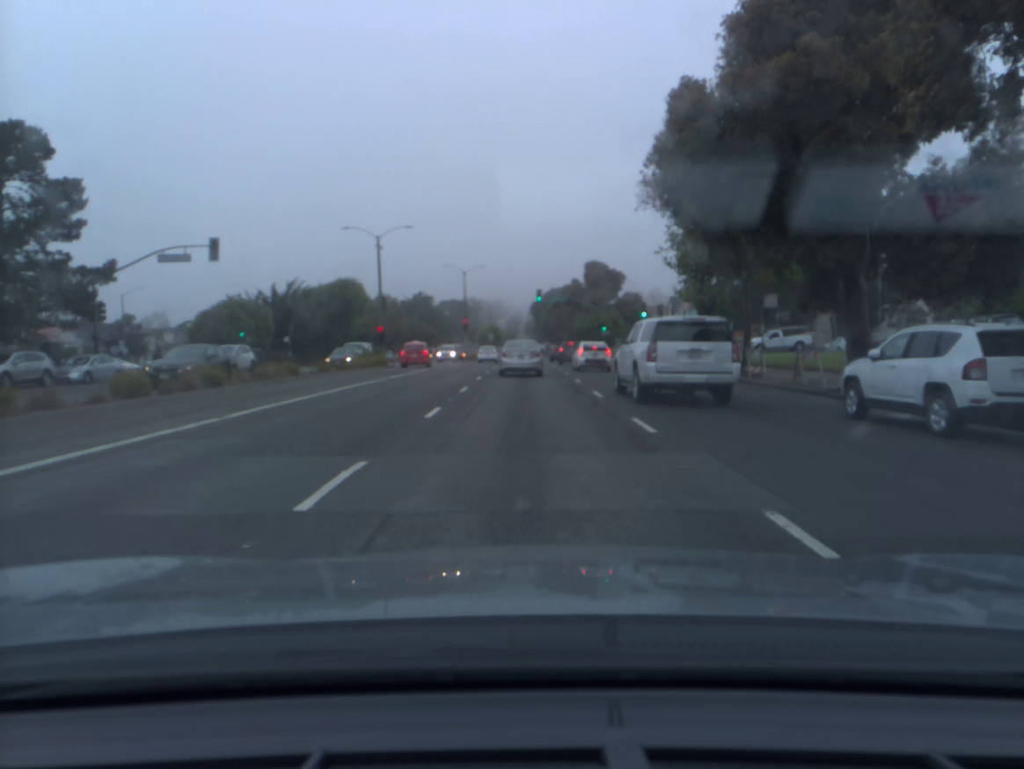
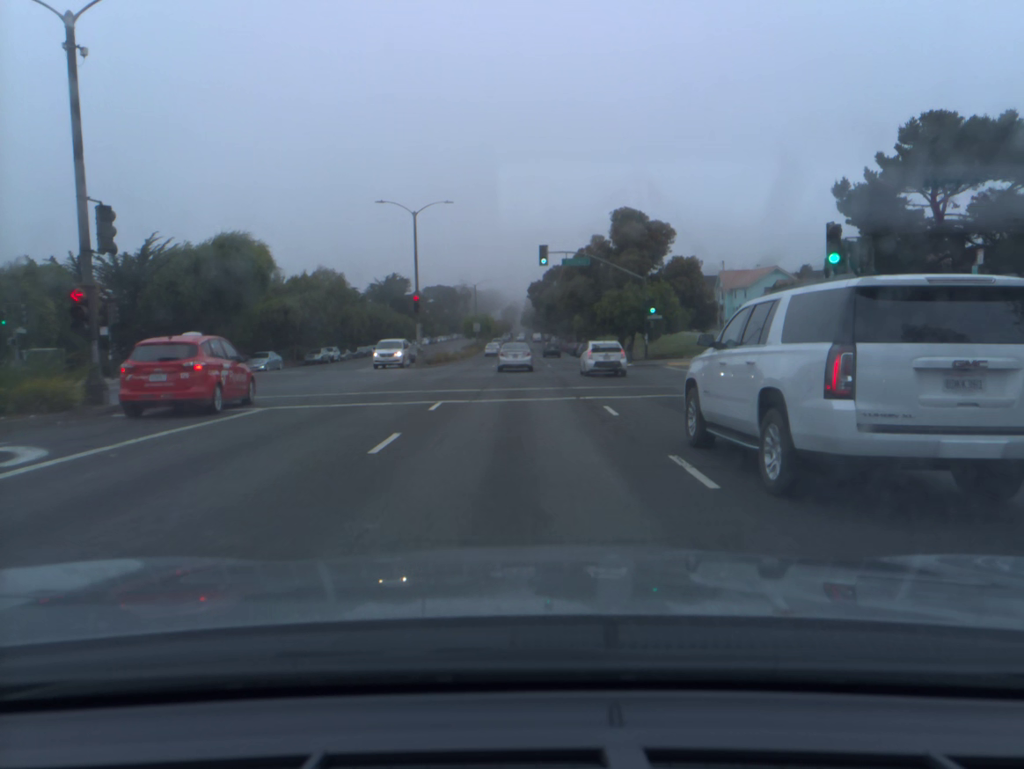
(+0.1, +33.2) m; 0°
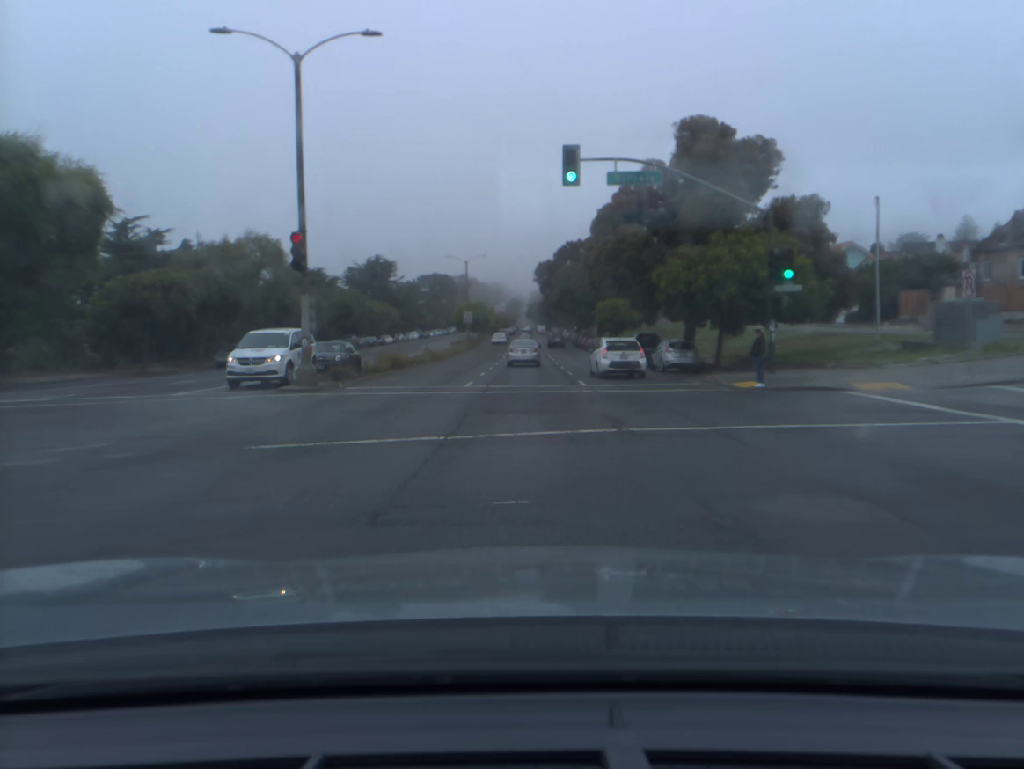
(-0.1, +25.1) m; 0°
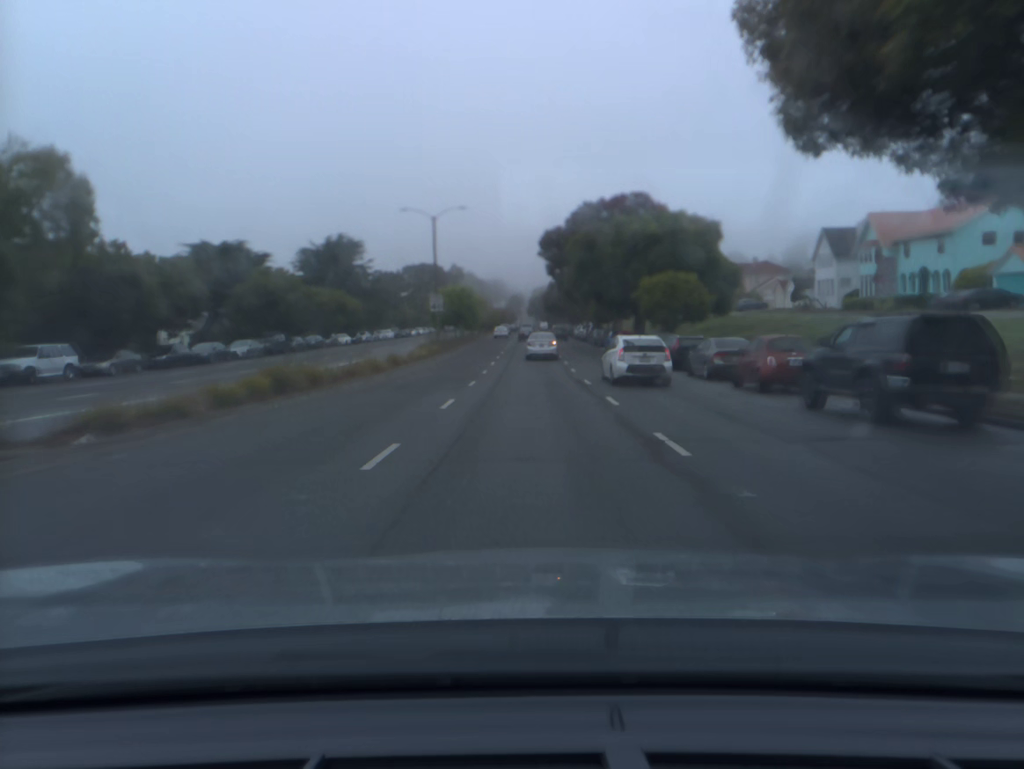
(0.0, +30.0) m; 0°
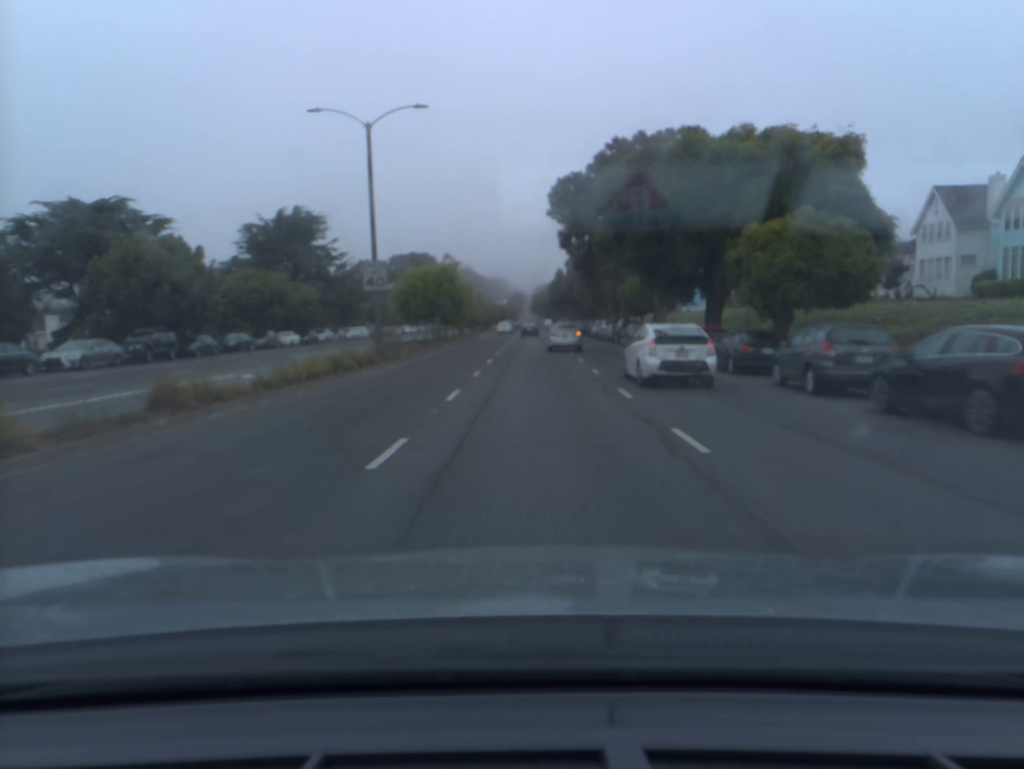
(0.0, +22.5) m; 0°
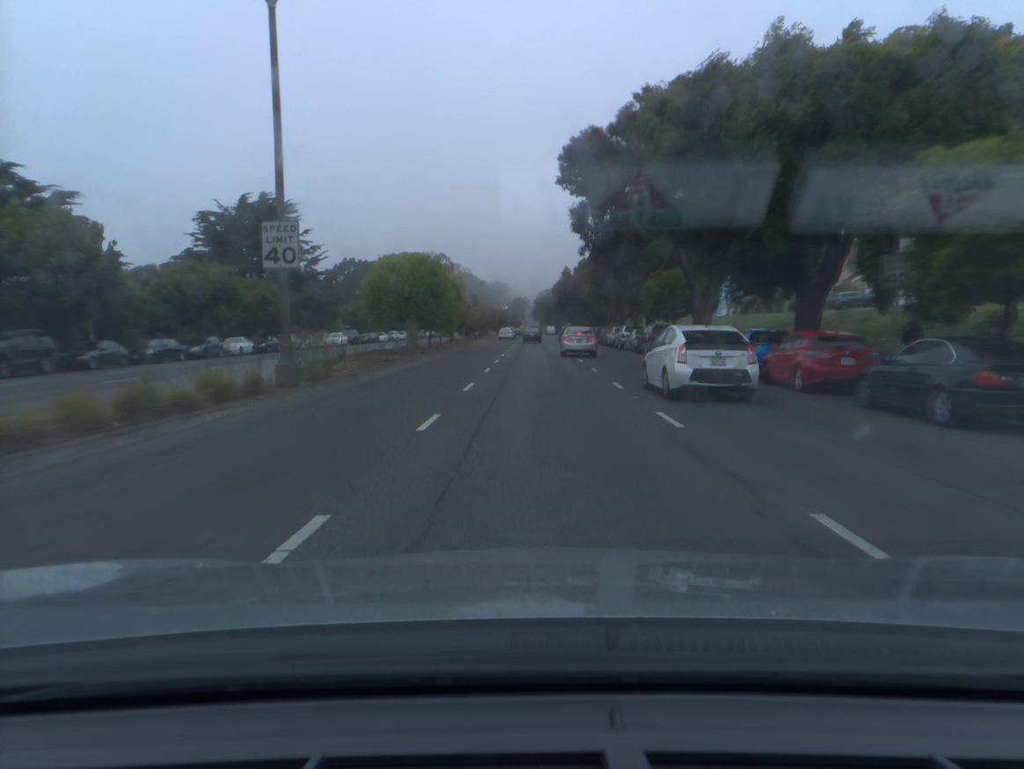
(0.0, +11.8) m; 0°
